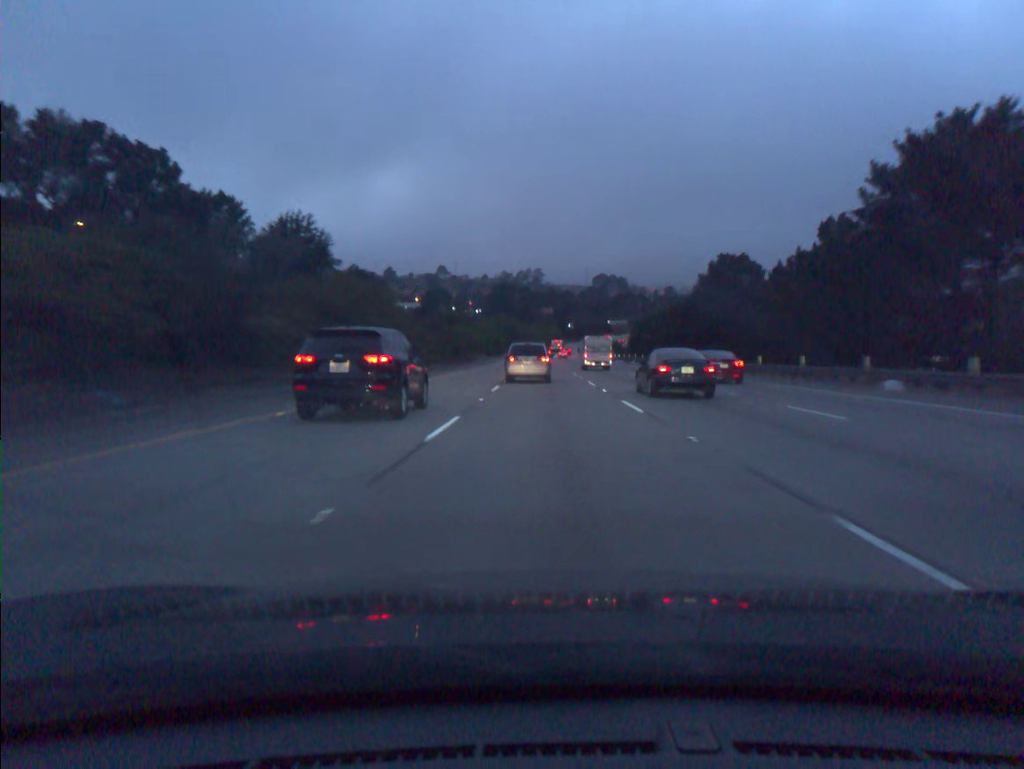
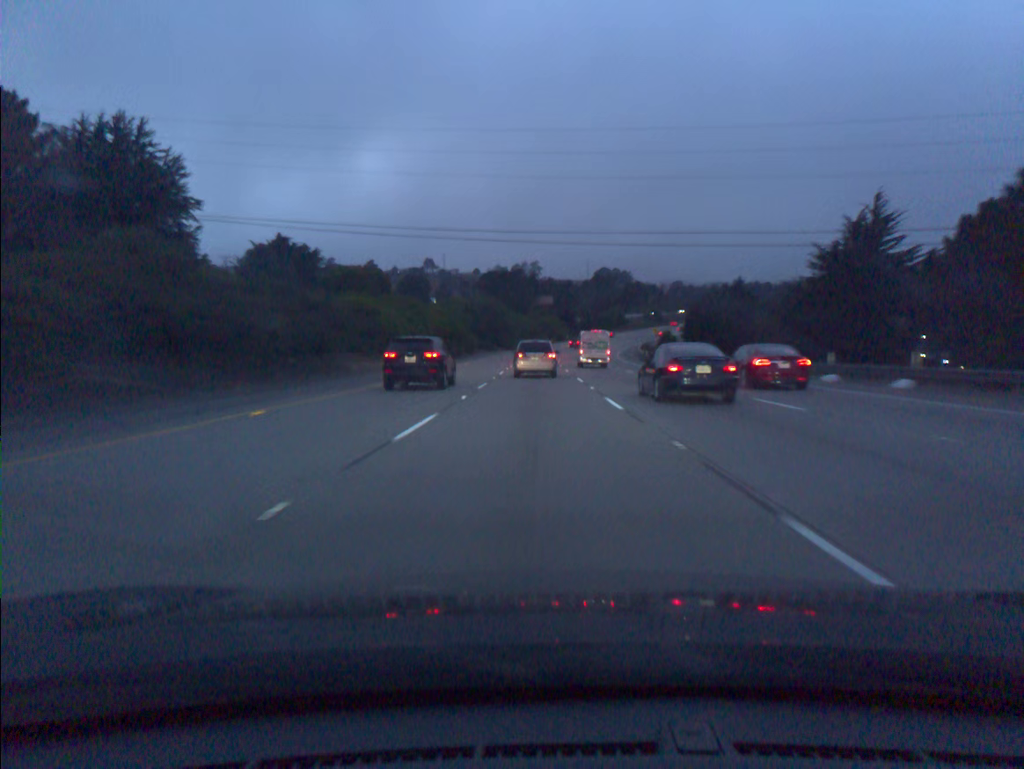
(+0.4, +73.3) m; 0°
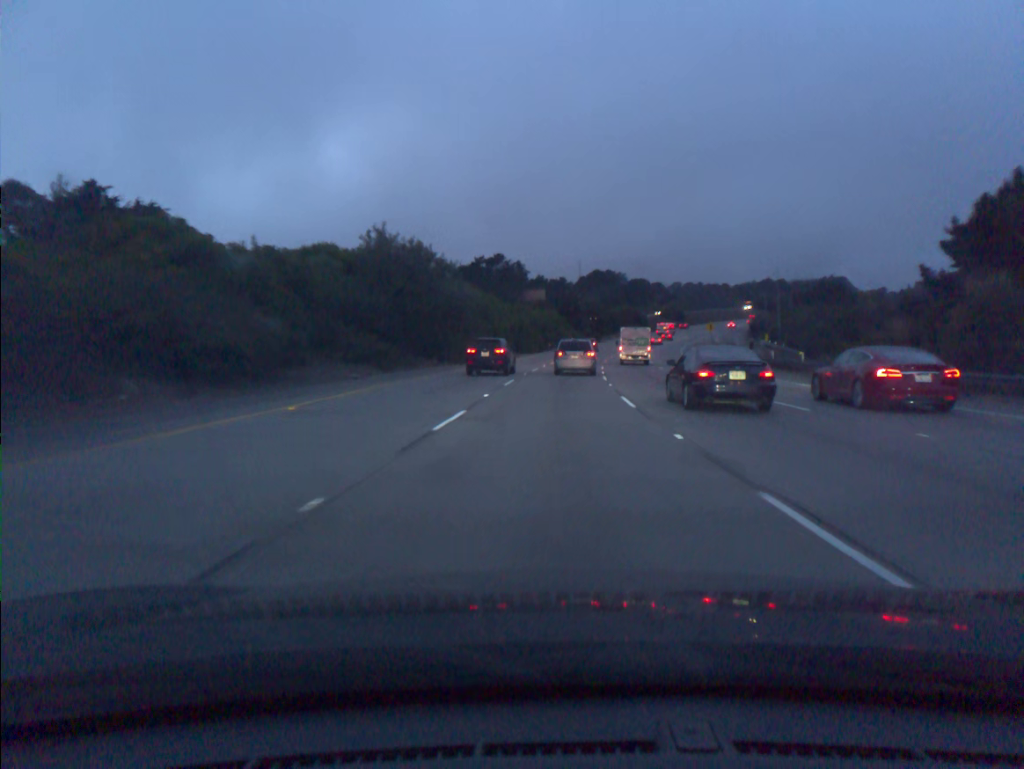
(-0.1, +71.7) m; +1°
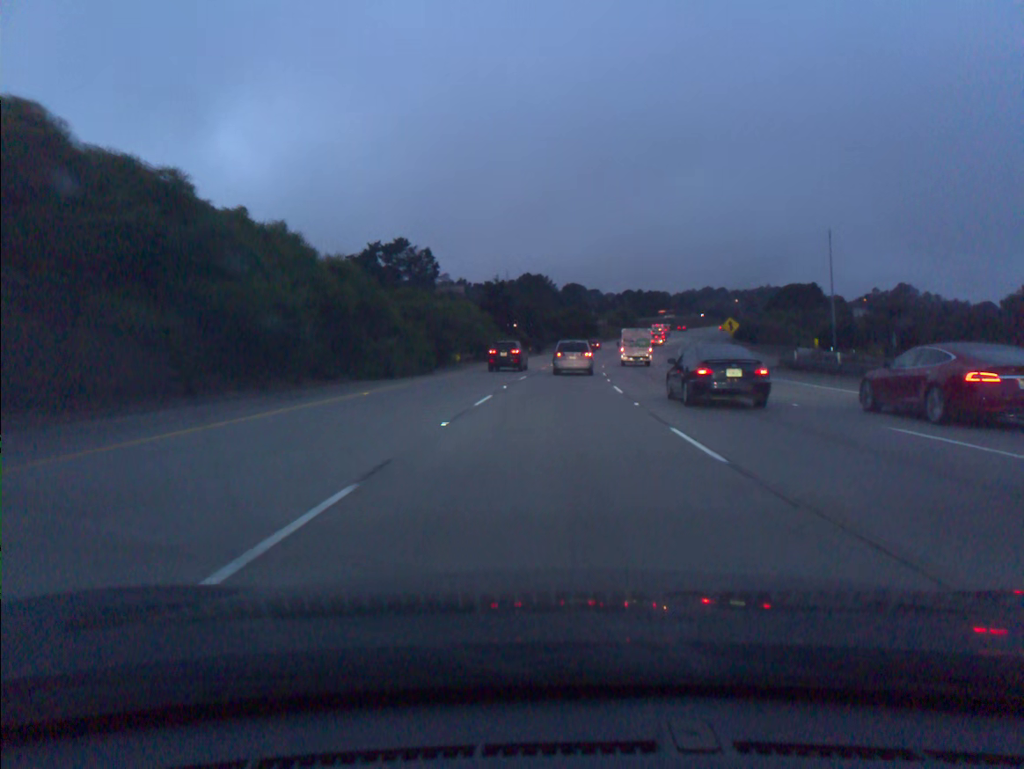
(+2.1, +52.4) m; +5°
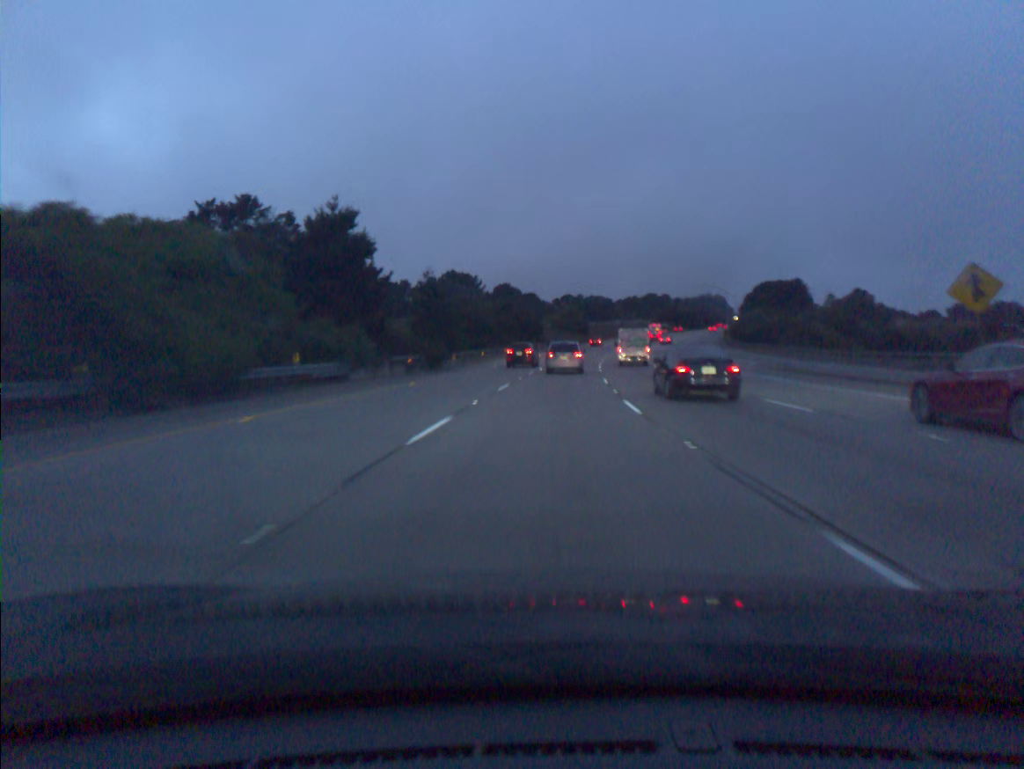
(+2.2, +51.3) m; +5°
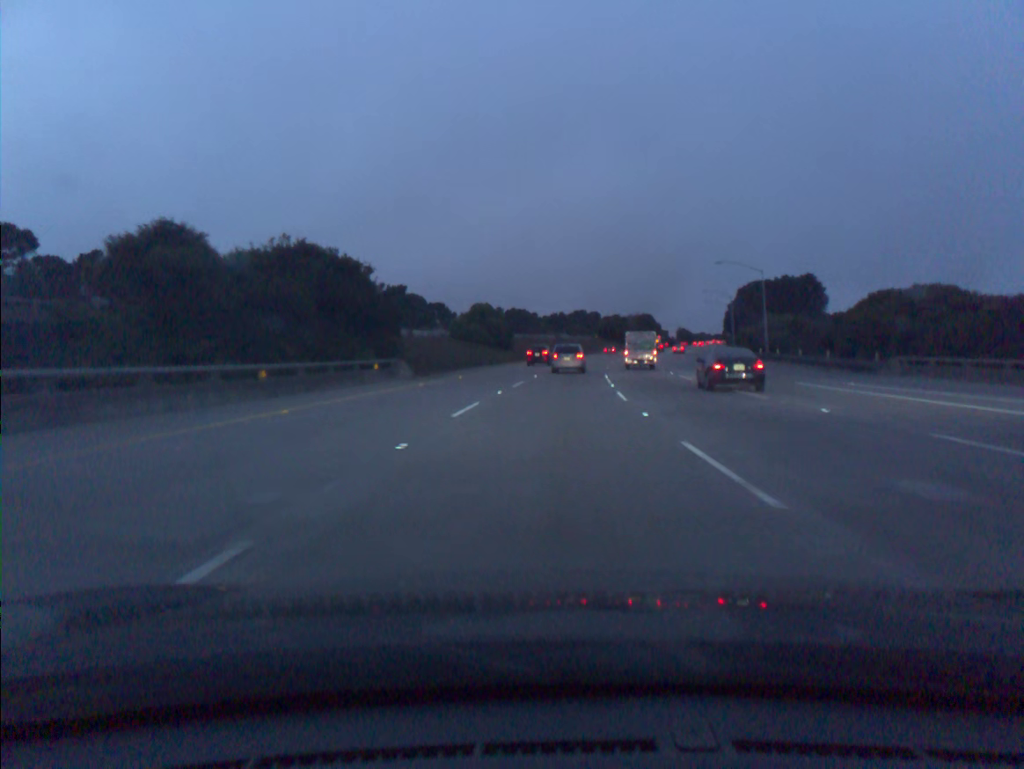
(+3.4, +66.9) m; +6°
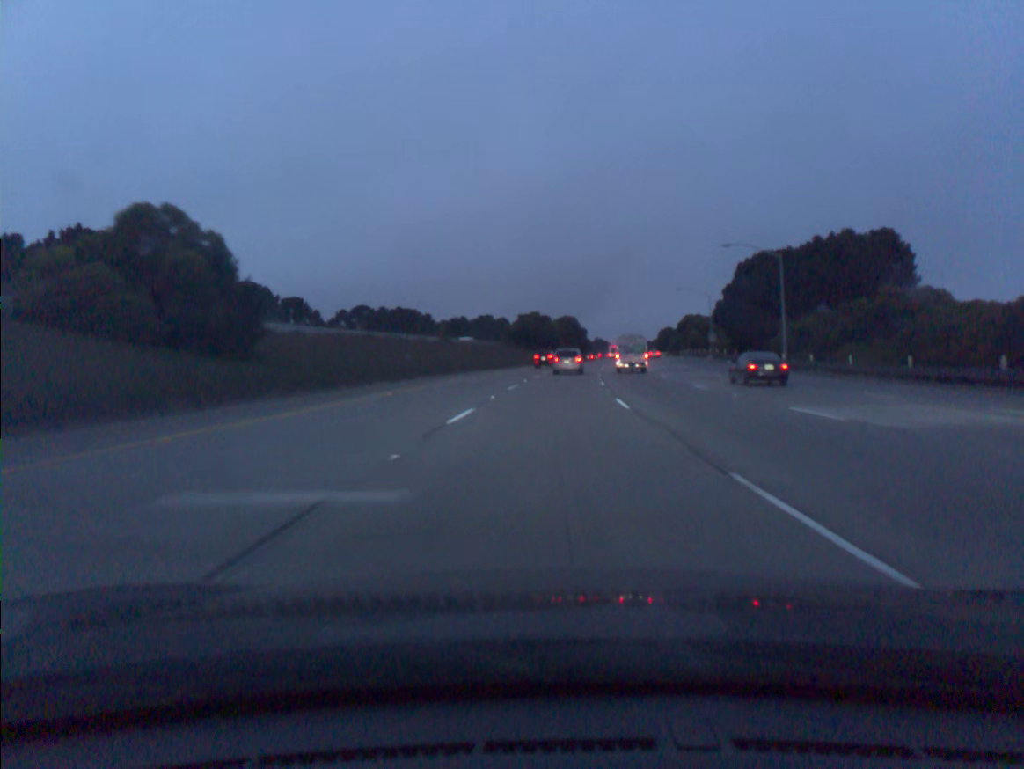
(+3.9, +66.0) m; +7°
